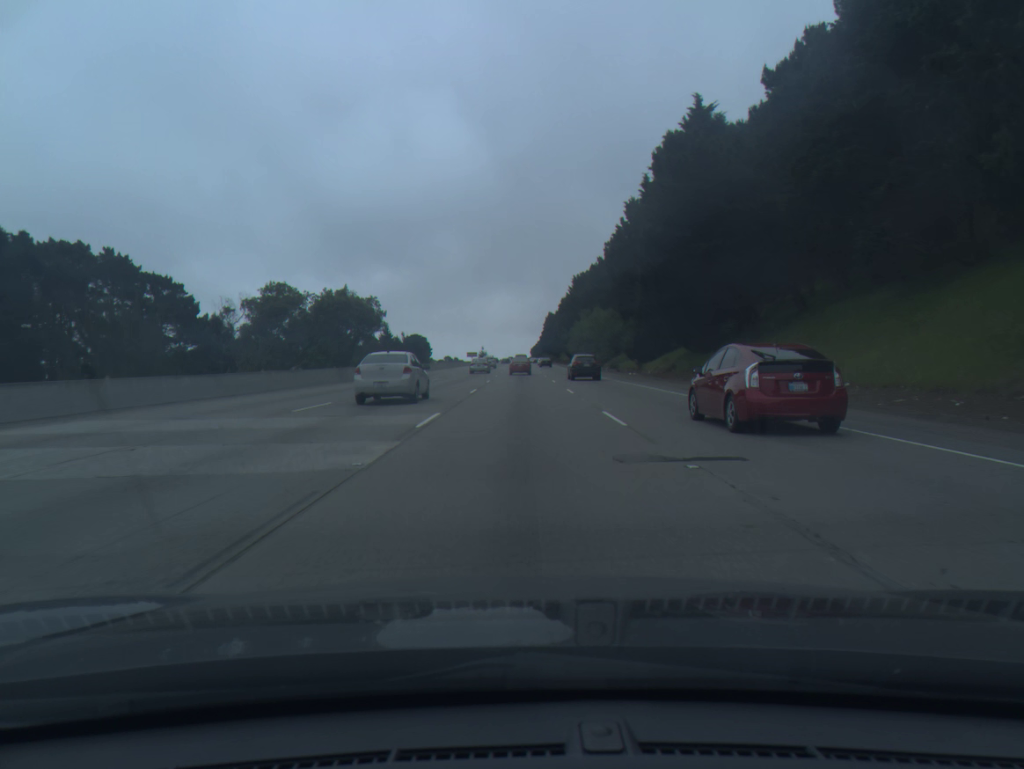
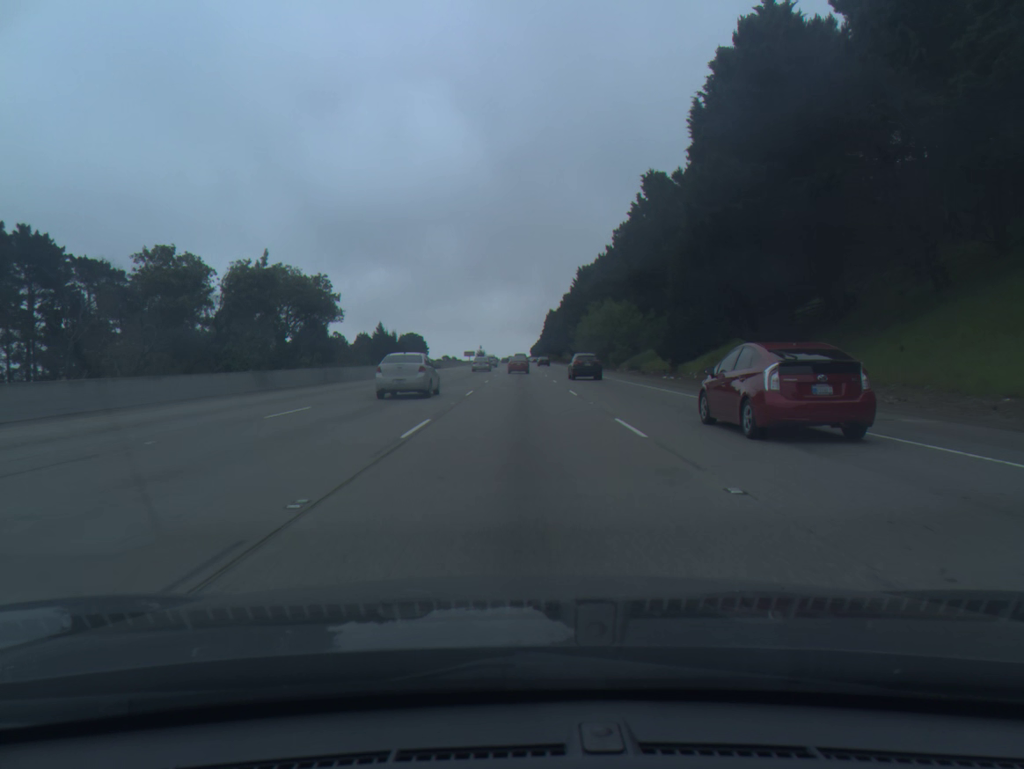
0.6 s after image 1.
(0.0, +16.7) m; 0°
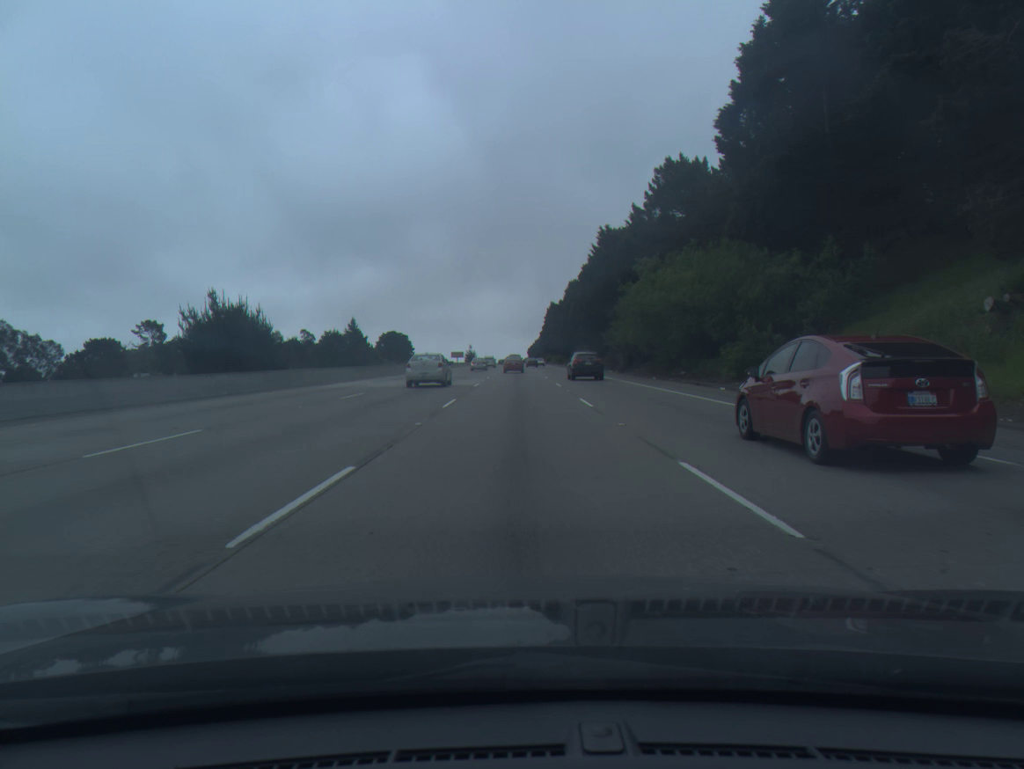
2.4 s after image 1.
(0.0, +50.7) m; 0°
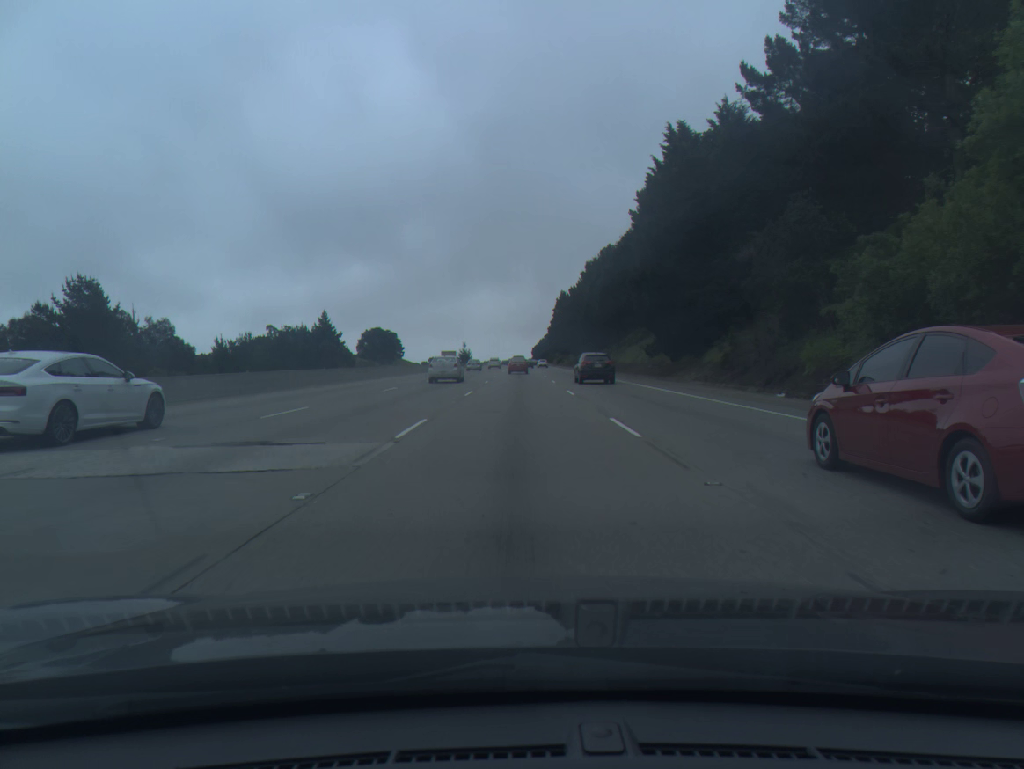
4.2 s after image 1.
(-0.1, +51.4) m; 0°
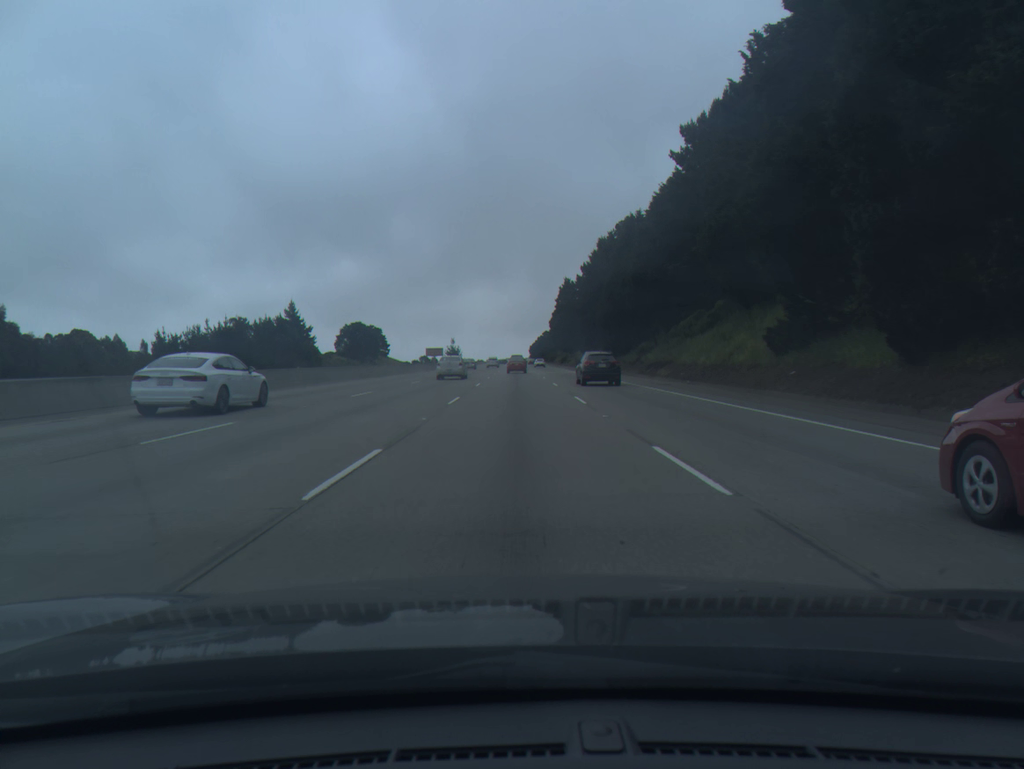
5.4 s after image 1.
(0.0, +34.6) m; 0°
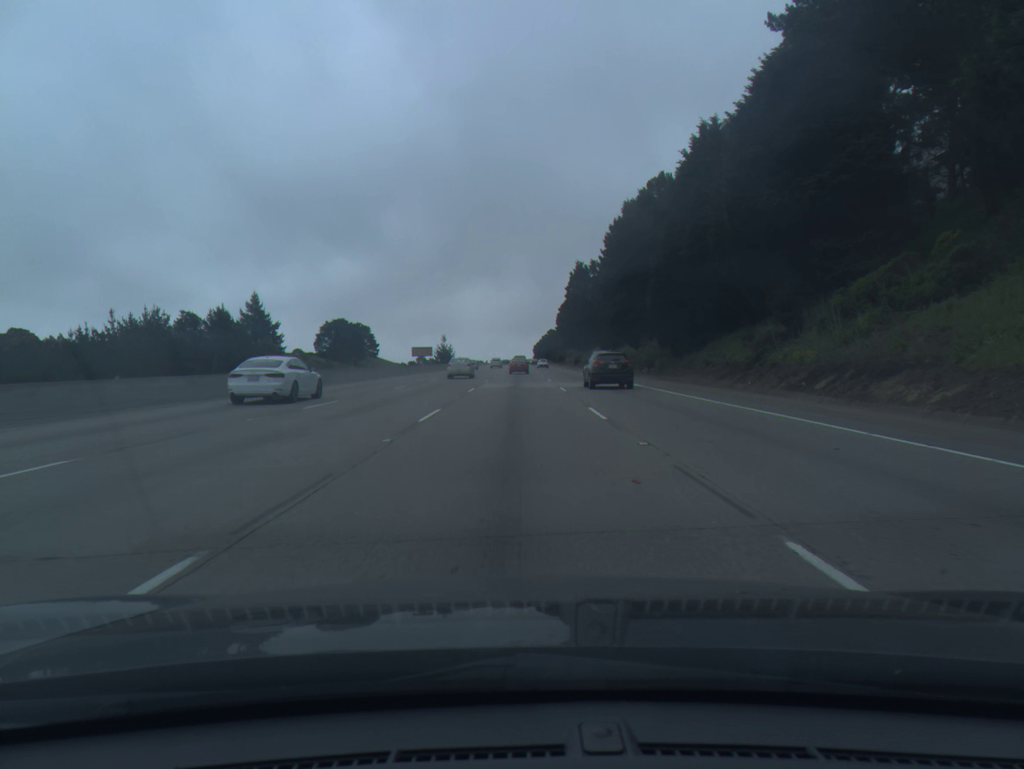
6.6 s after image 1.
(+0.1, +34.9) m; 0°
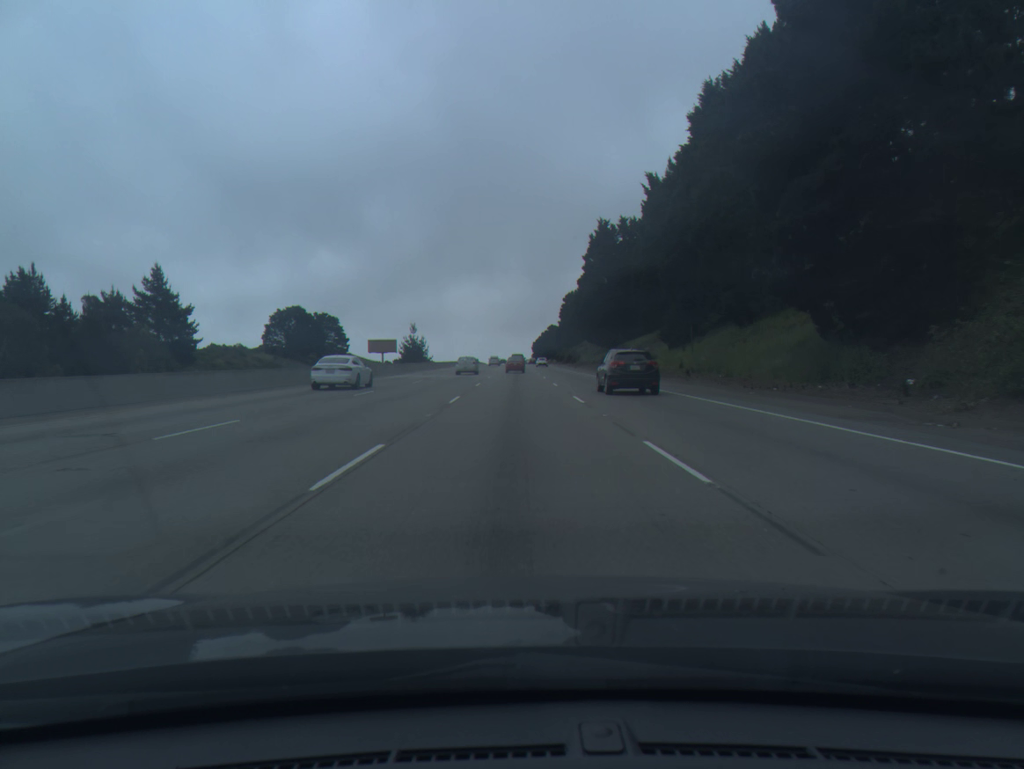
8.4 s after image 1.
(-0.1, +52.5) m; 0°
